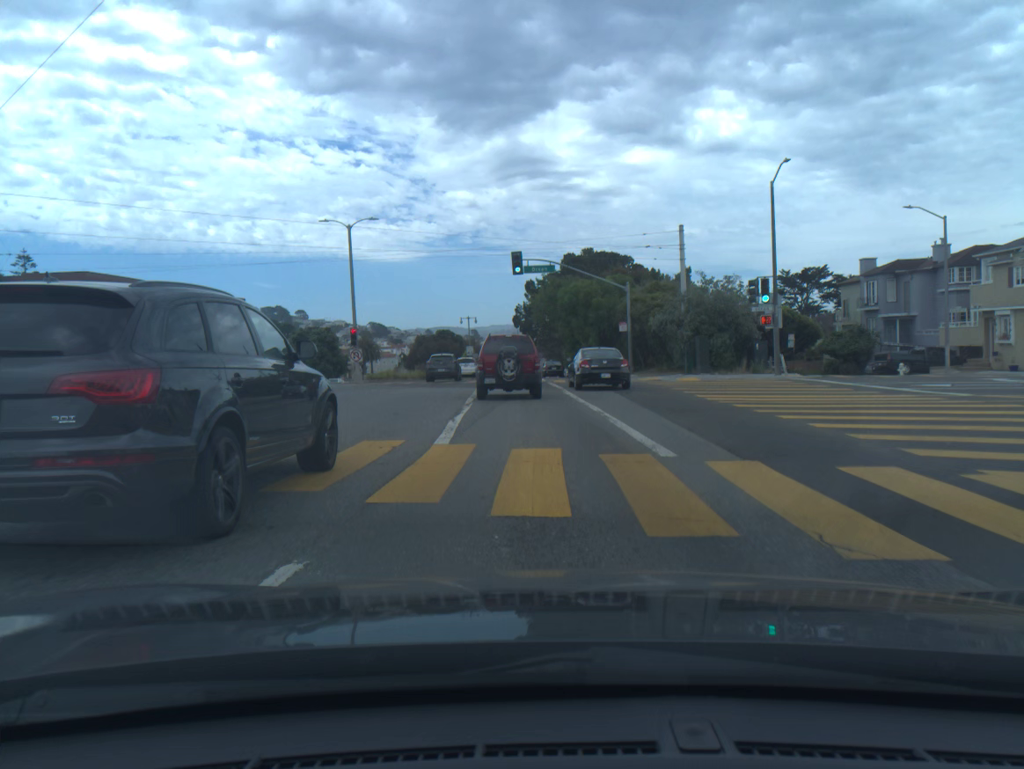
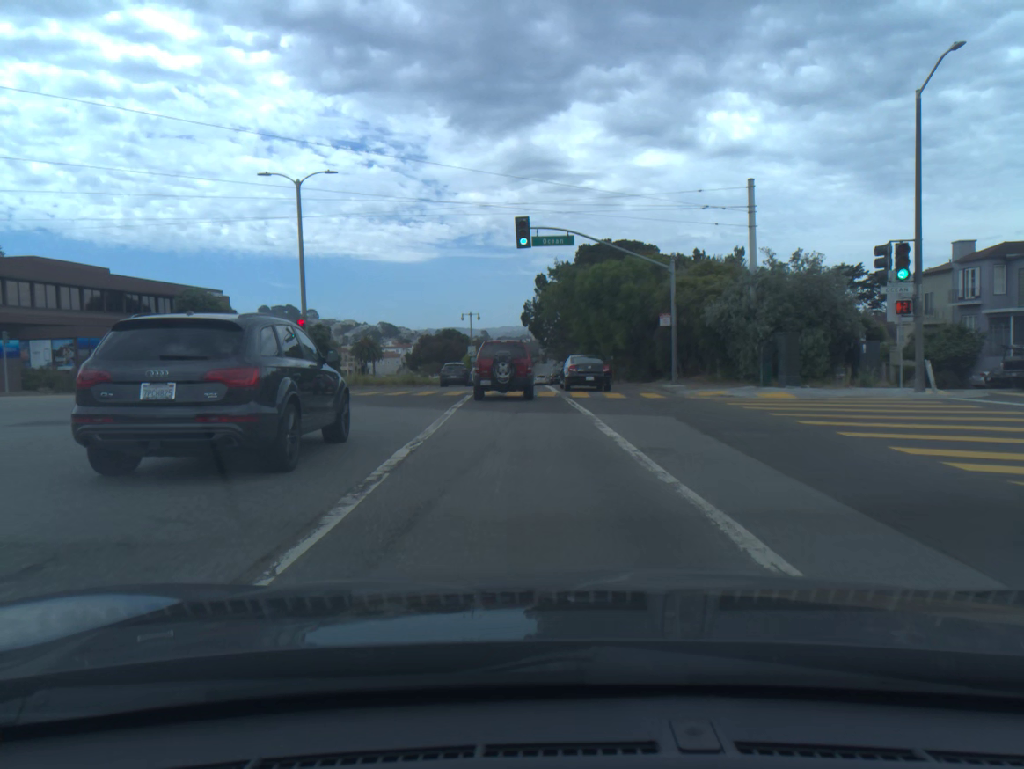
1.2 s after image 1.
(-0.1, +11.9) m; -1°
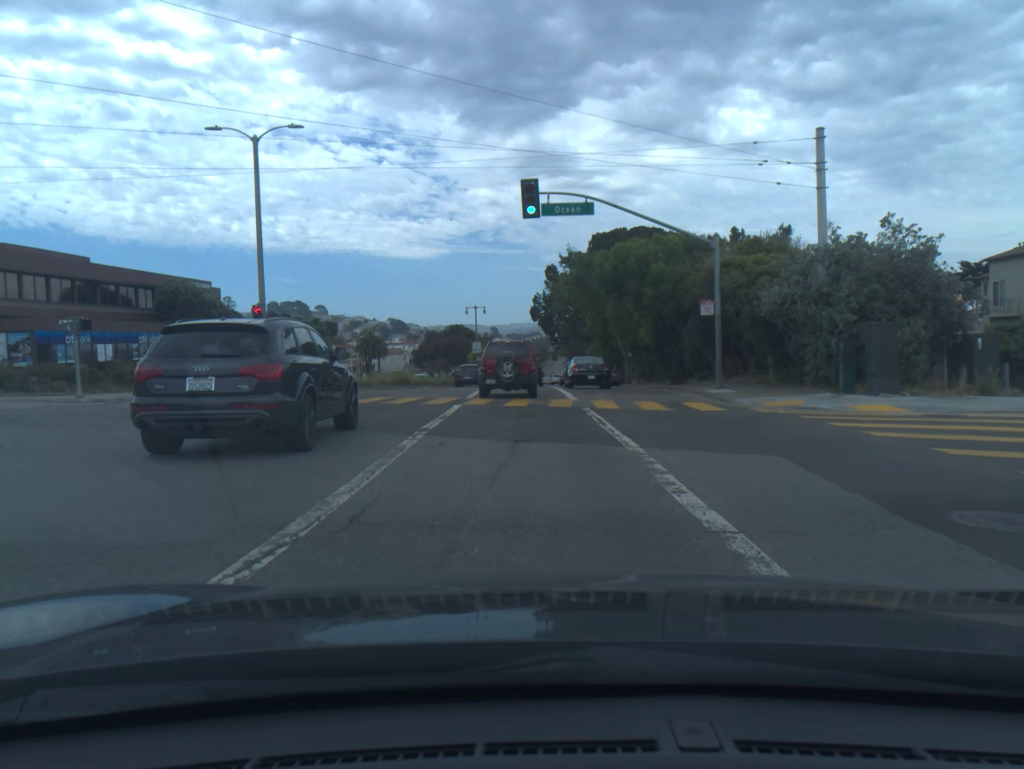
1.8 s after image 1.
(0.0, +6.4) m; -1°
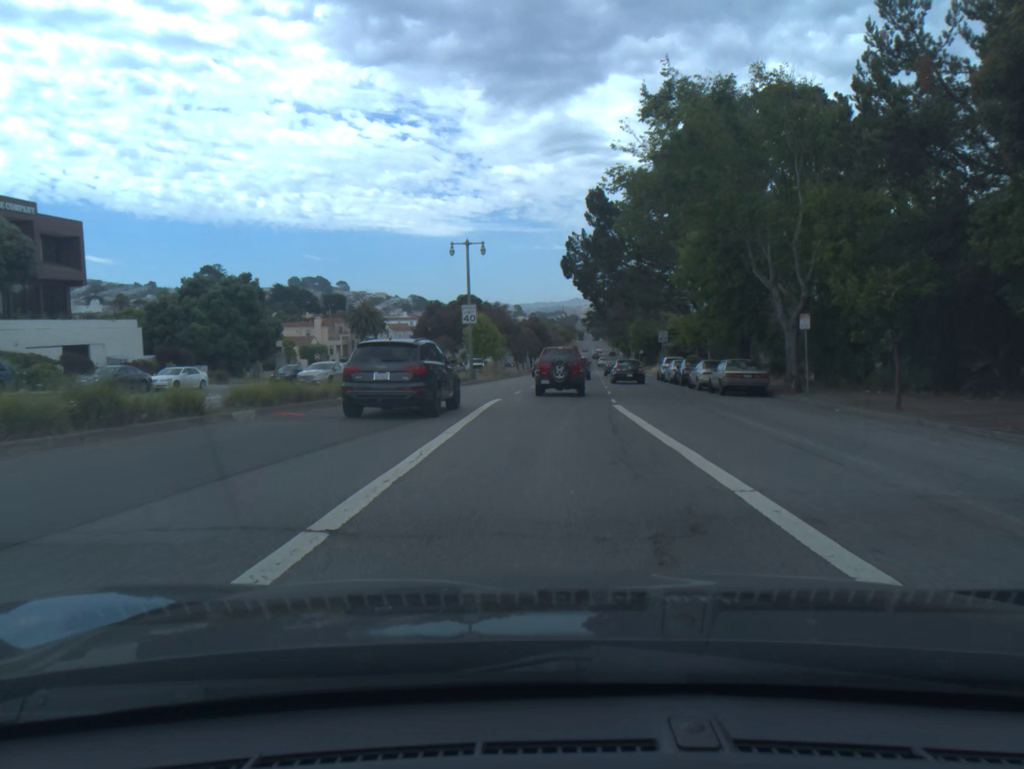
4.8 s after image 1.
(-0.9, +36.1) m; -2°
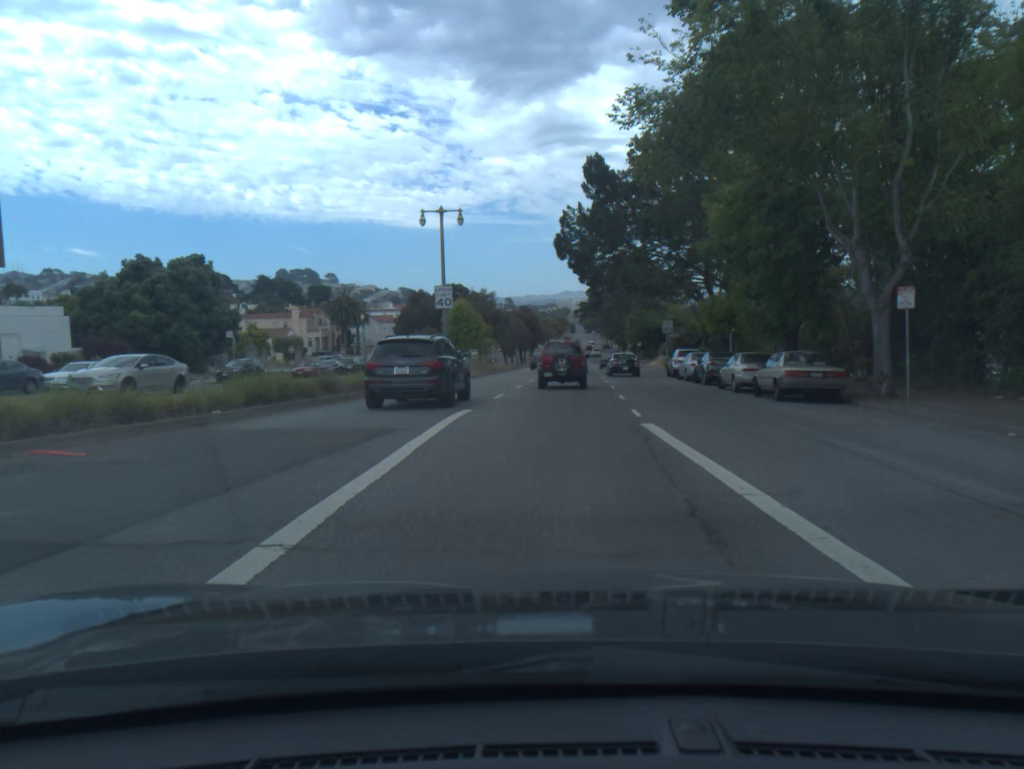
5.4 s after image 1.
(0.0, +8.1) m; +1°
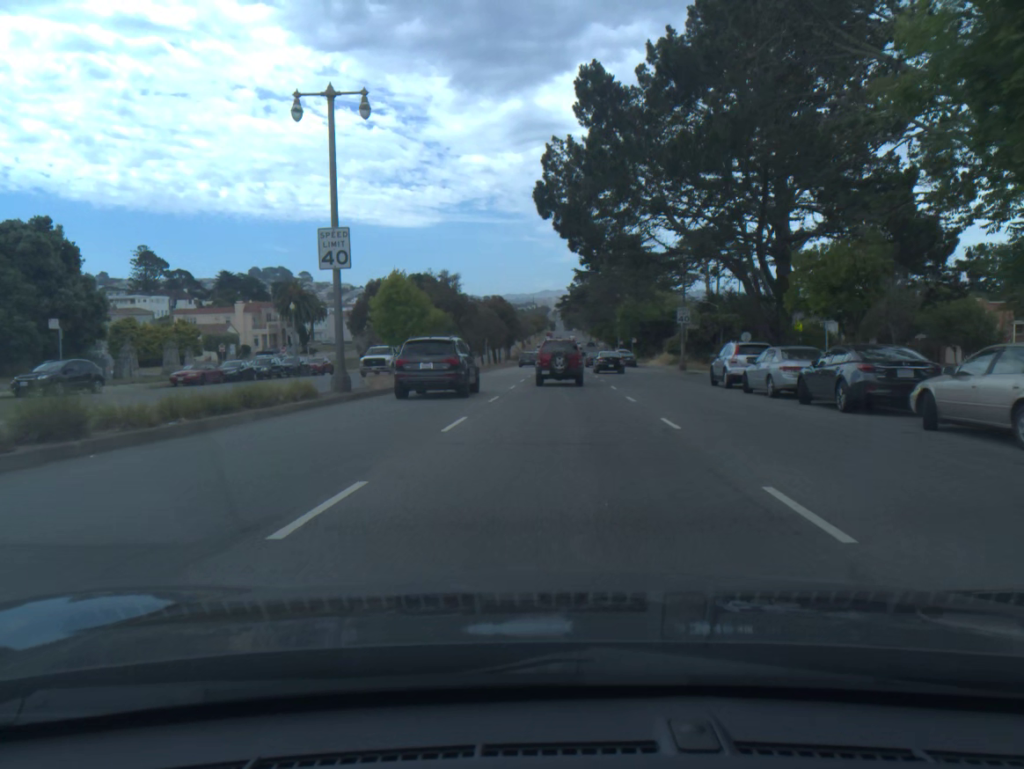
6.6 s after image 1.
(+0.2, +17.2) m; +2°
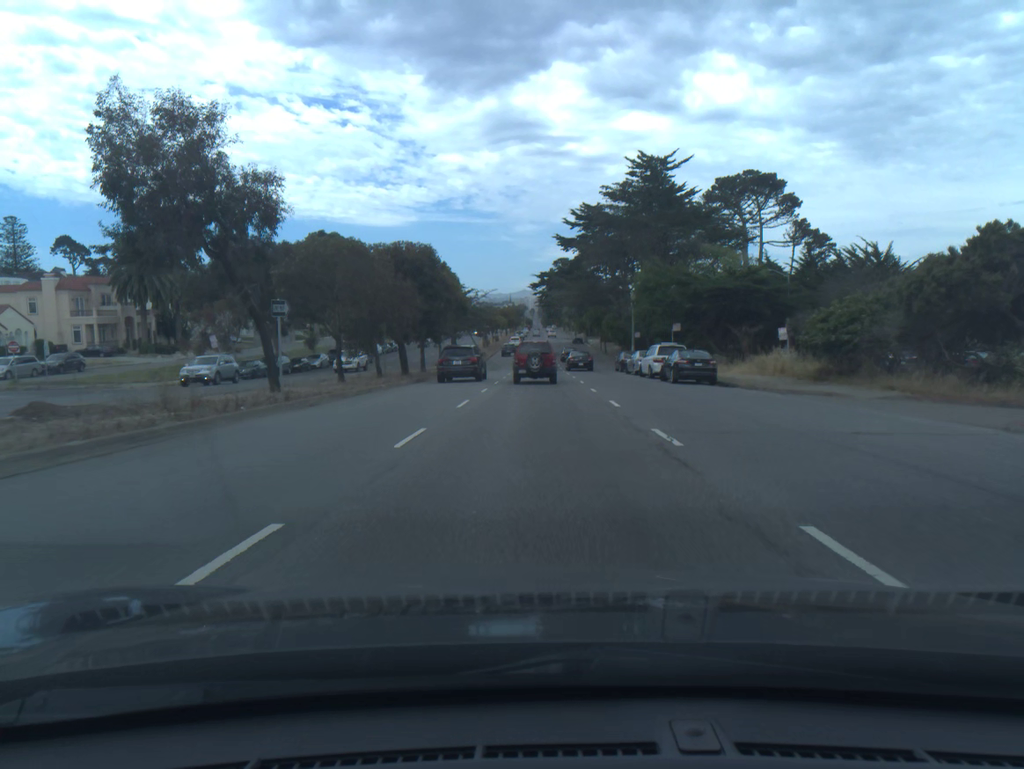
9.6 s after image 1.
(+1.2, +46.0) m; +2°
